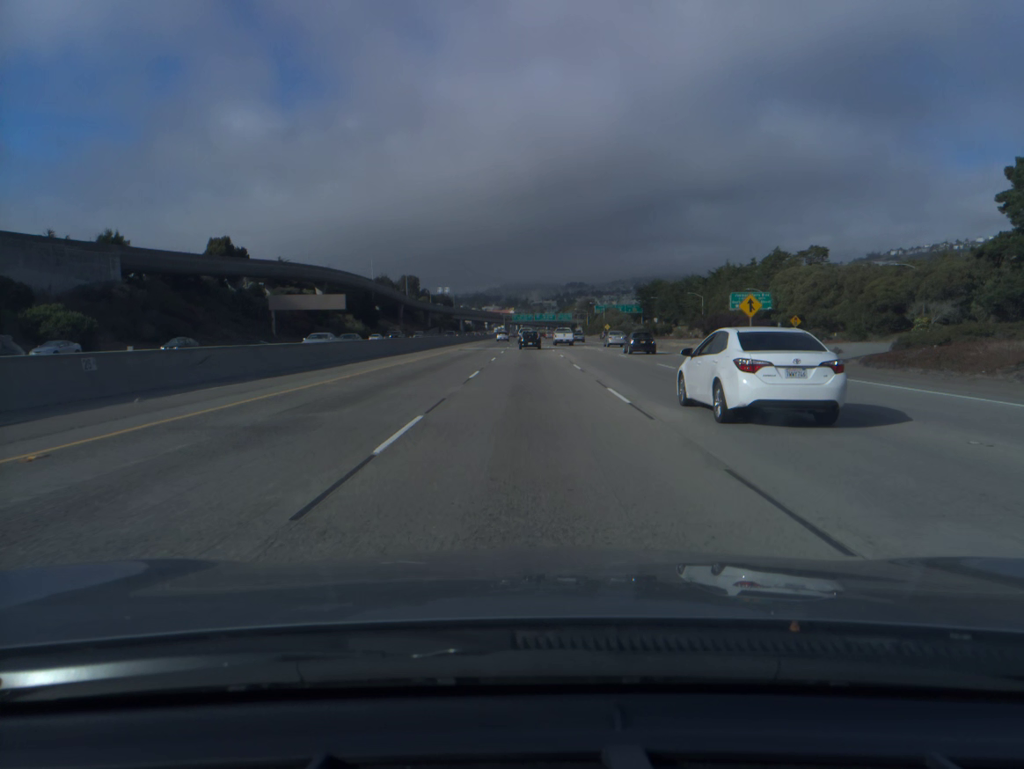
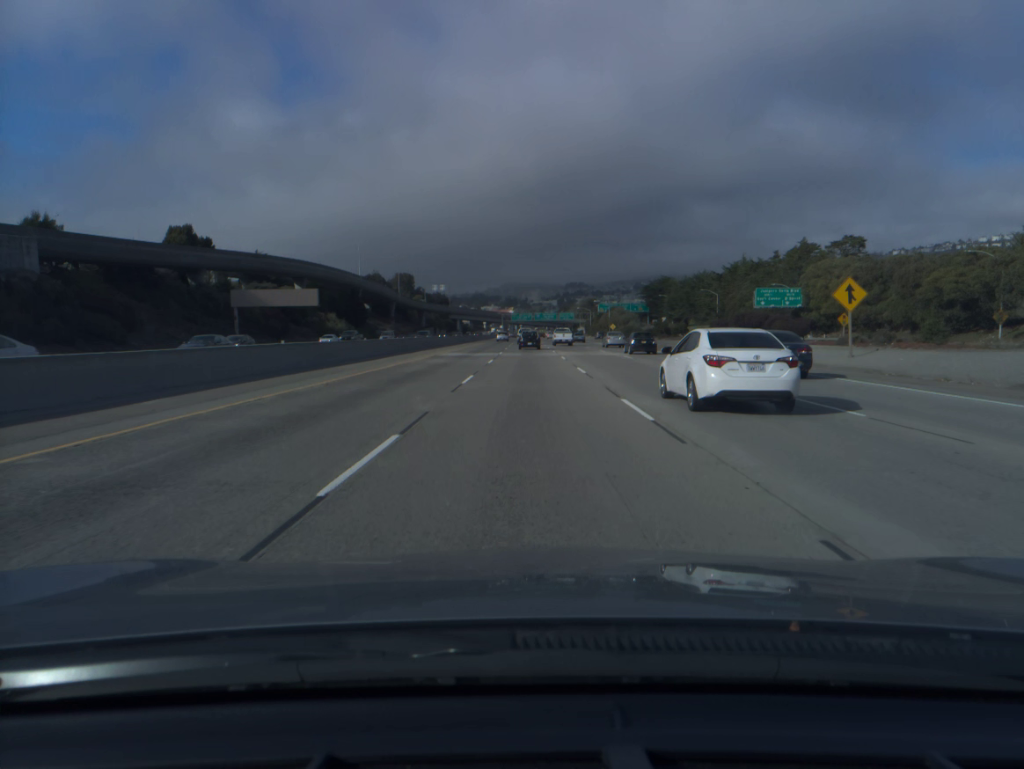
(0.0, +17.0) m; 0°
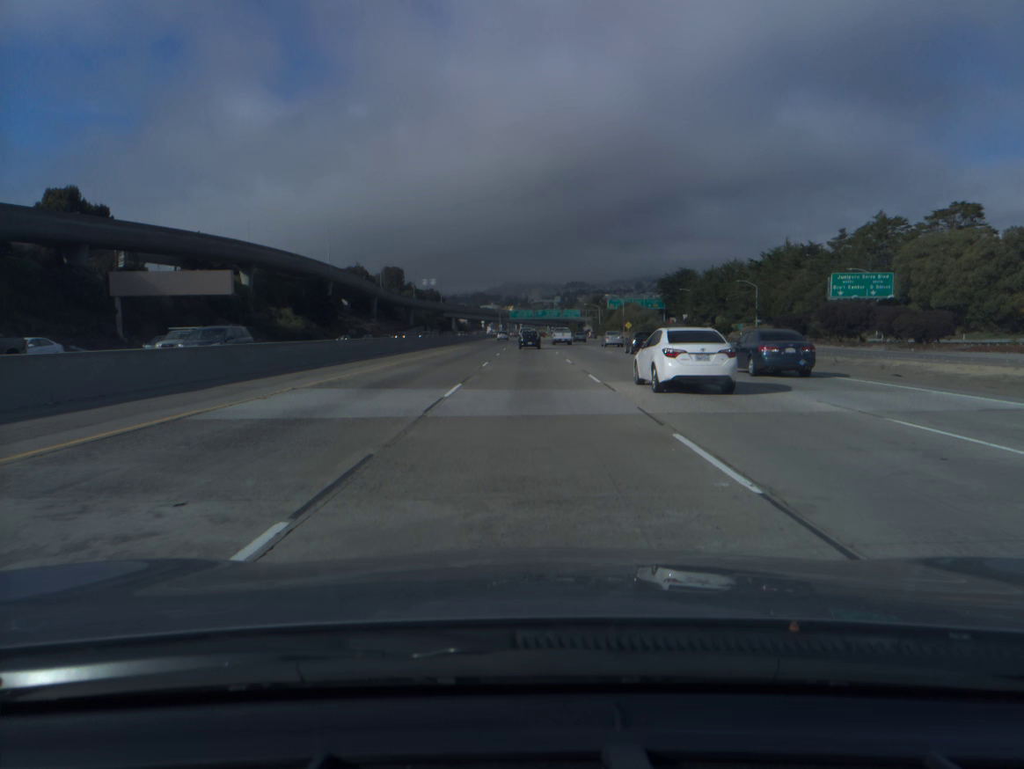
(0.0, +33.9) m; 0°
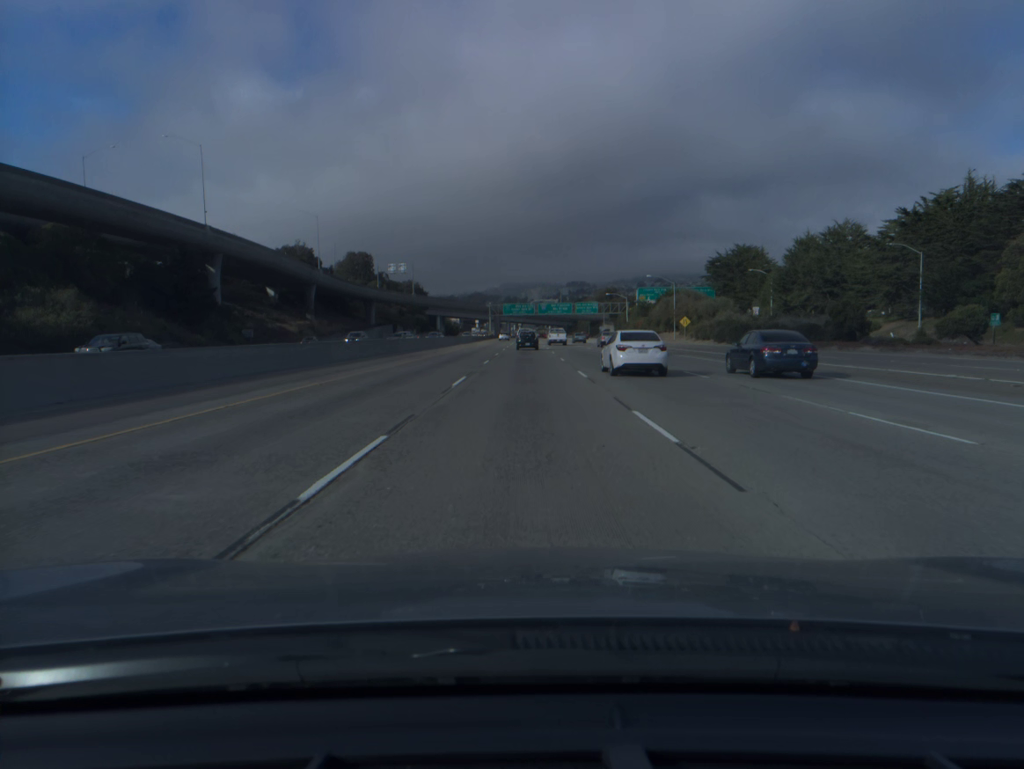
(0.0, +68.4) m; 0°
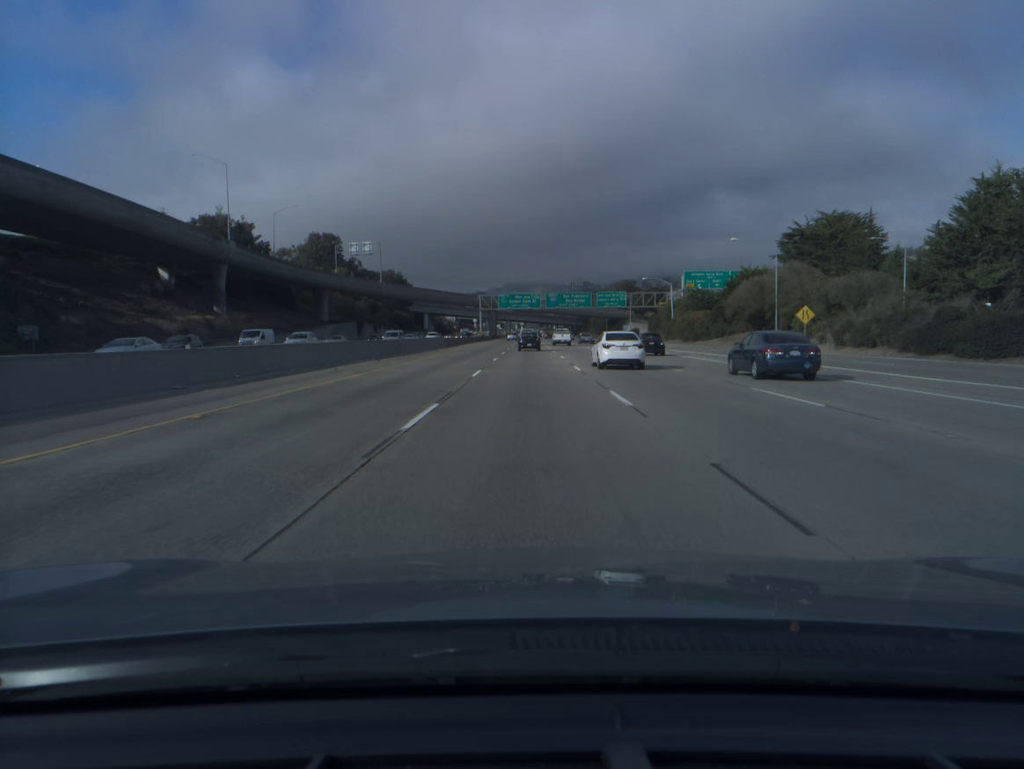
(-0.1, +51.7) m; 0°
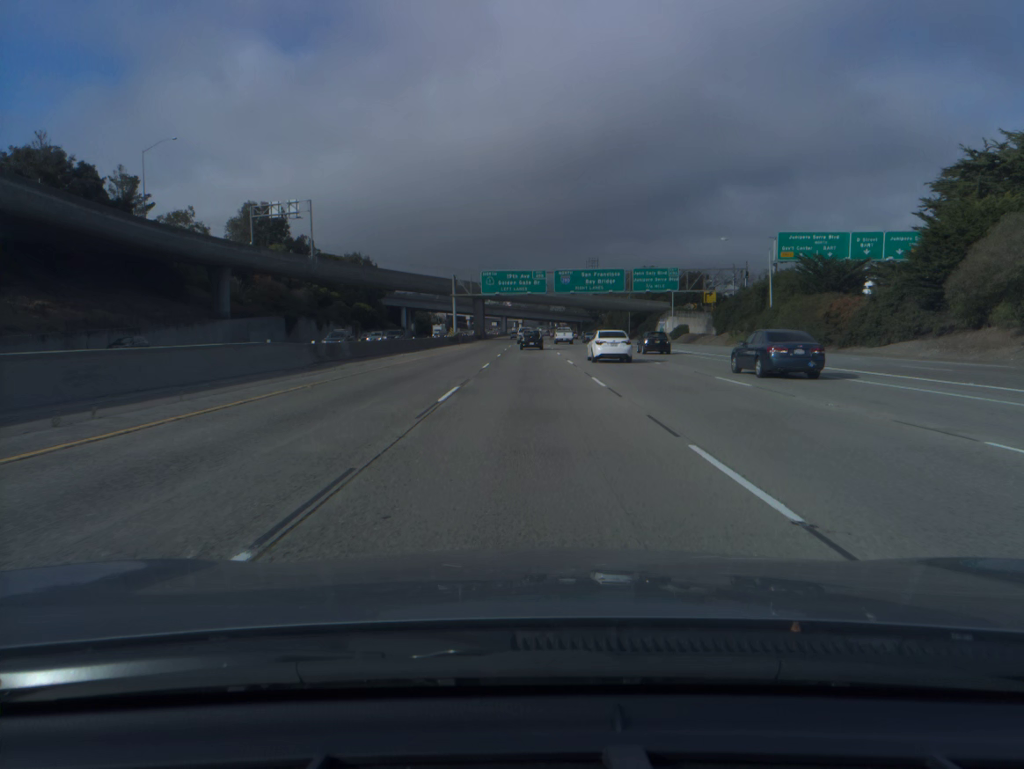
(+0.1, +52.0) m; 0°
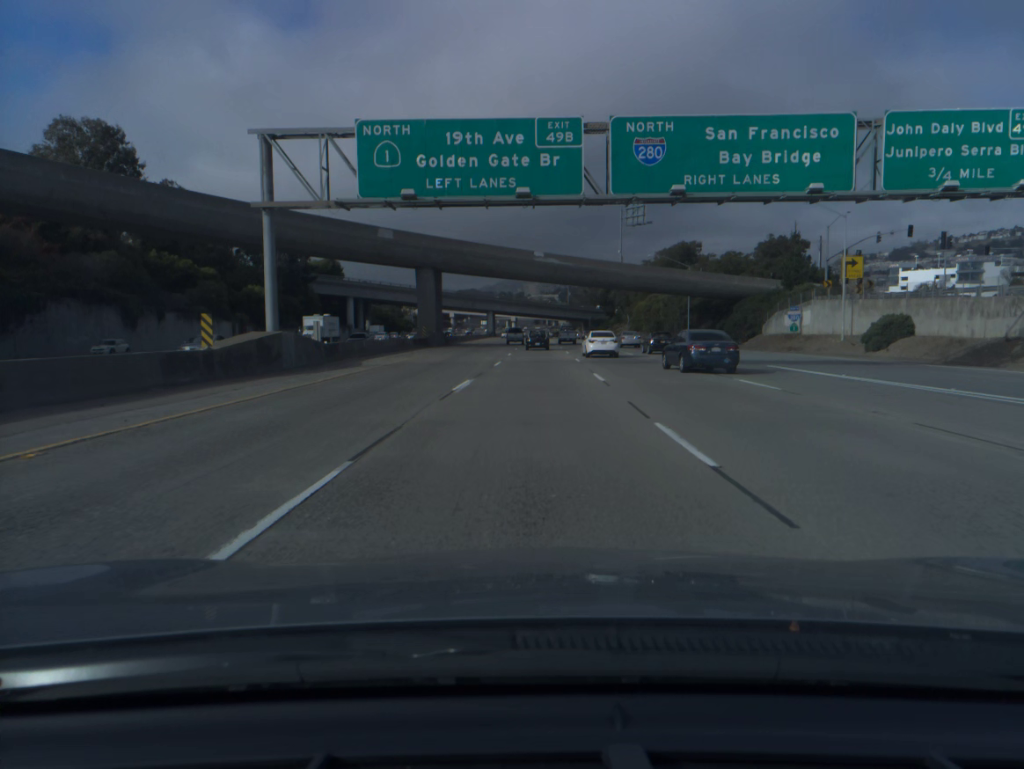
(+0.2, +68.9) m; 0°
